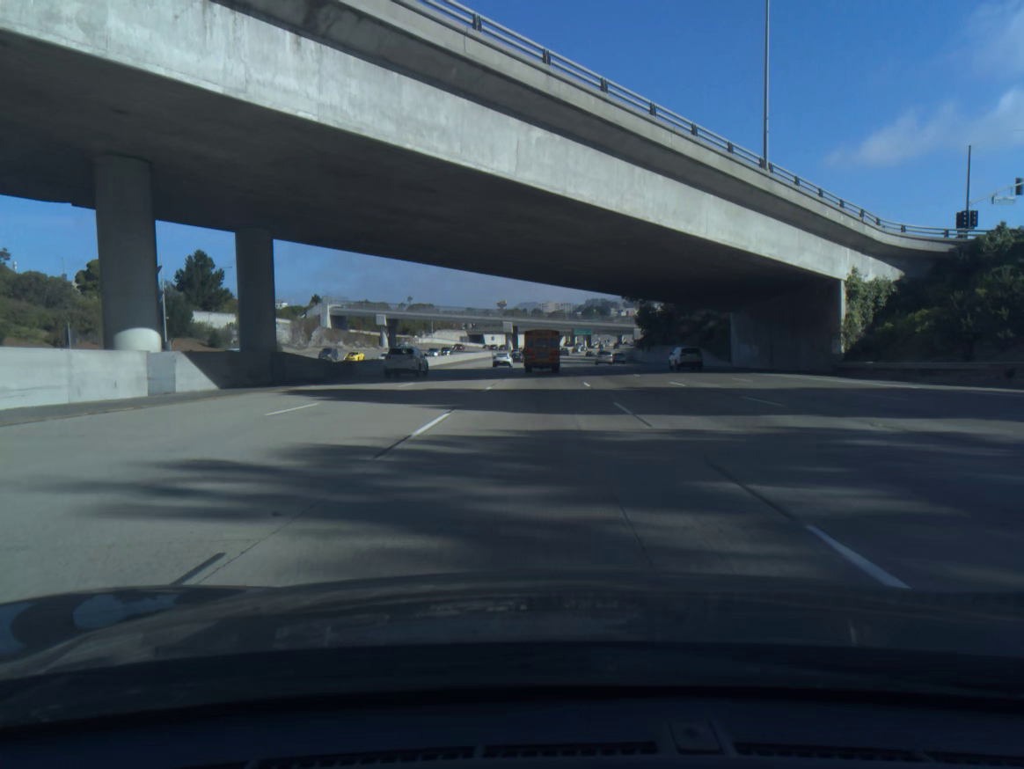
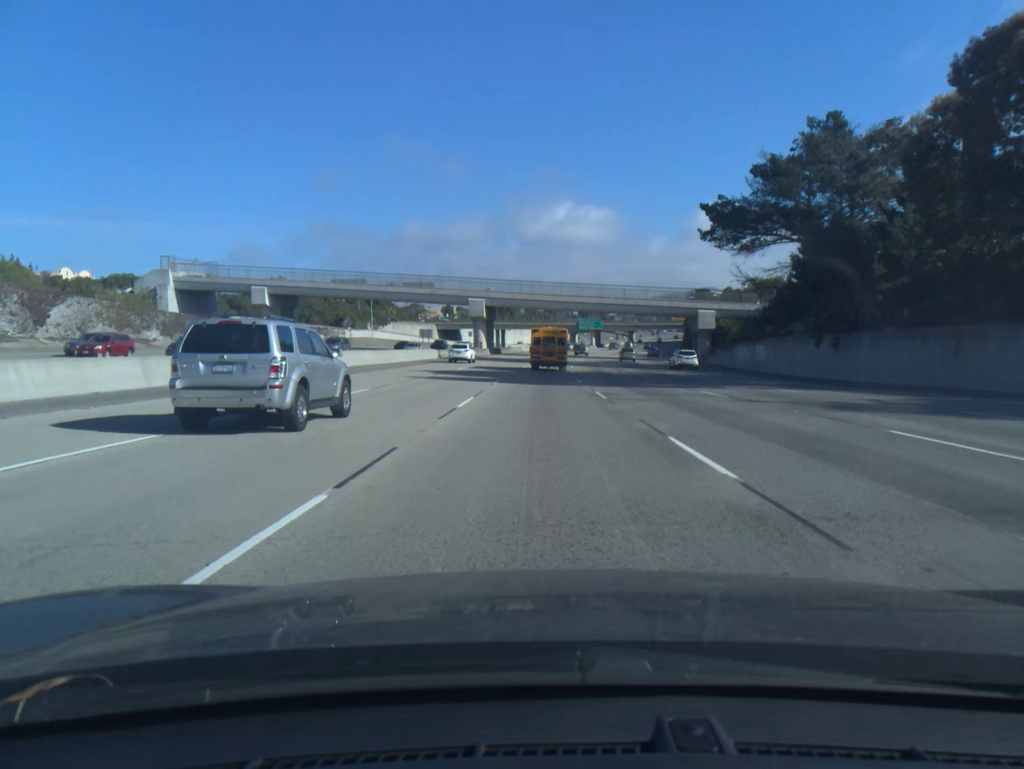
(0.0, +79.2) m; 0°
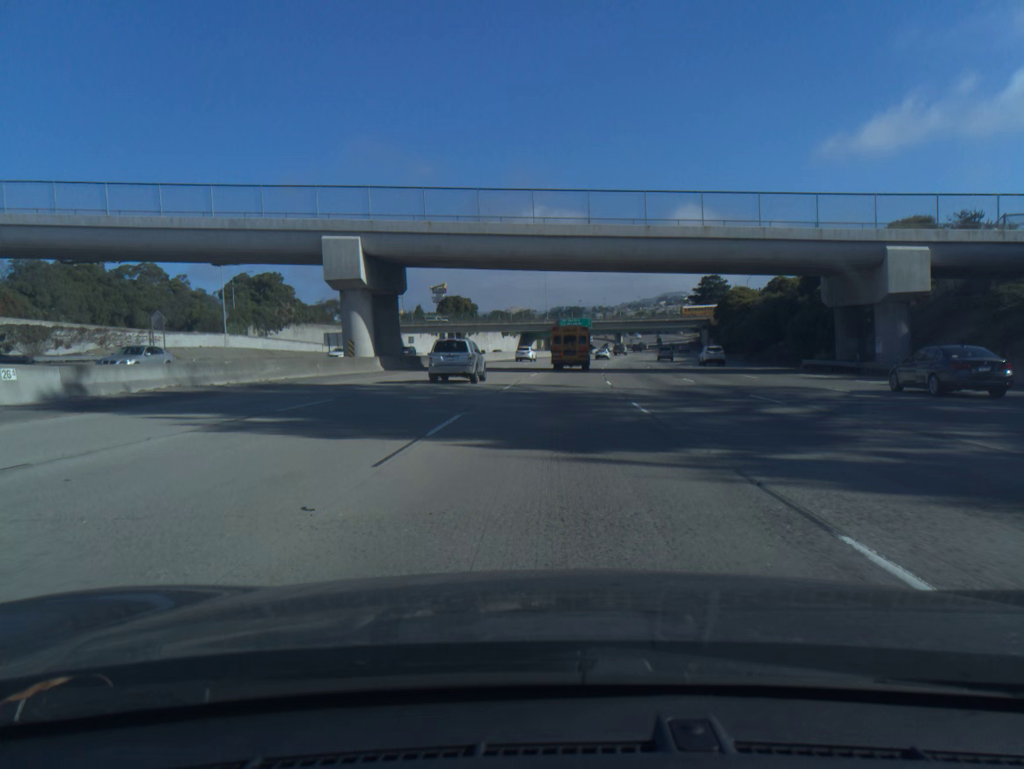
(+0.6, +62.8) m; +2°
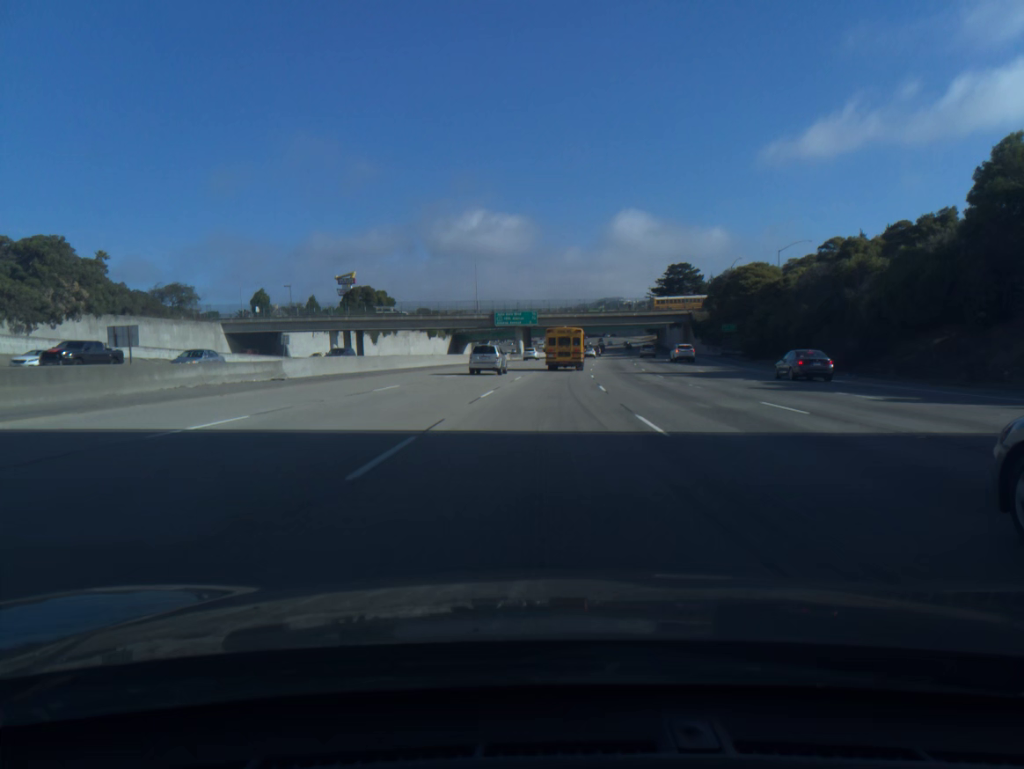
(+1.7, +46.7) m; +4°
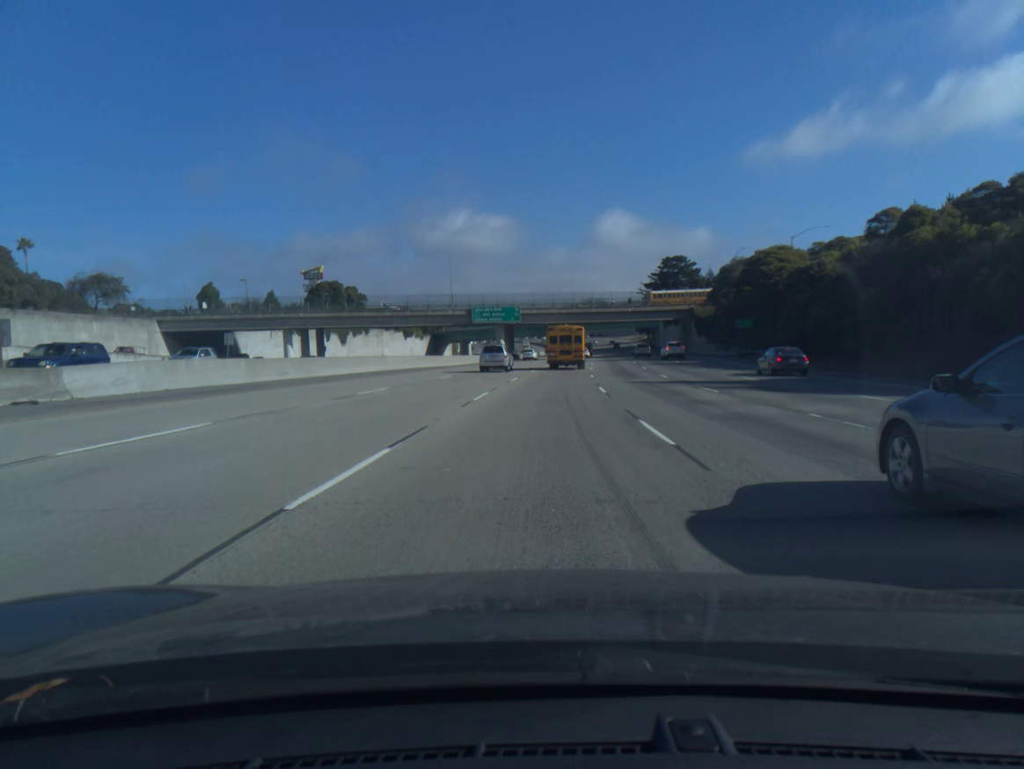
(+0.2, +15.6) m; +1°
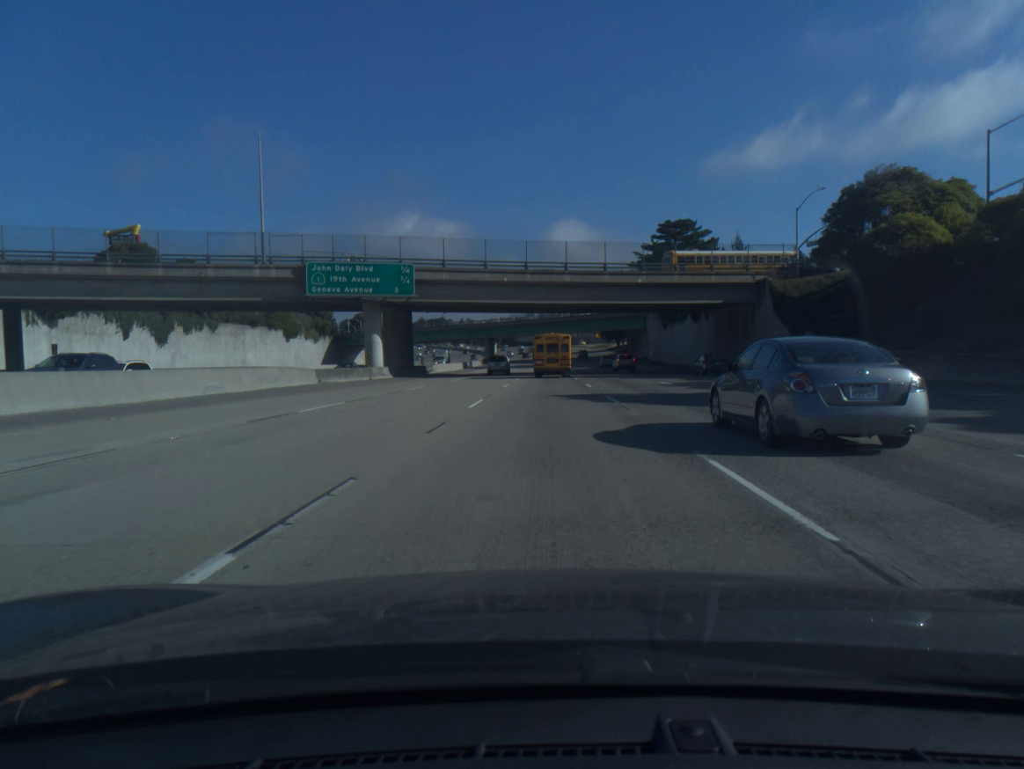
(+2.2, +62.4) m; +4°
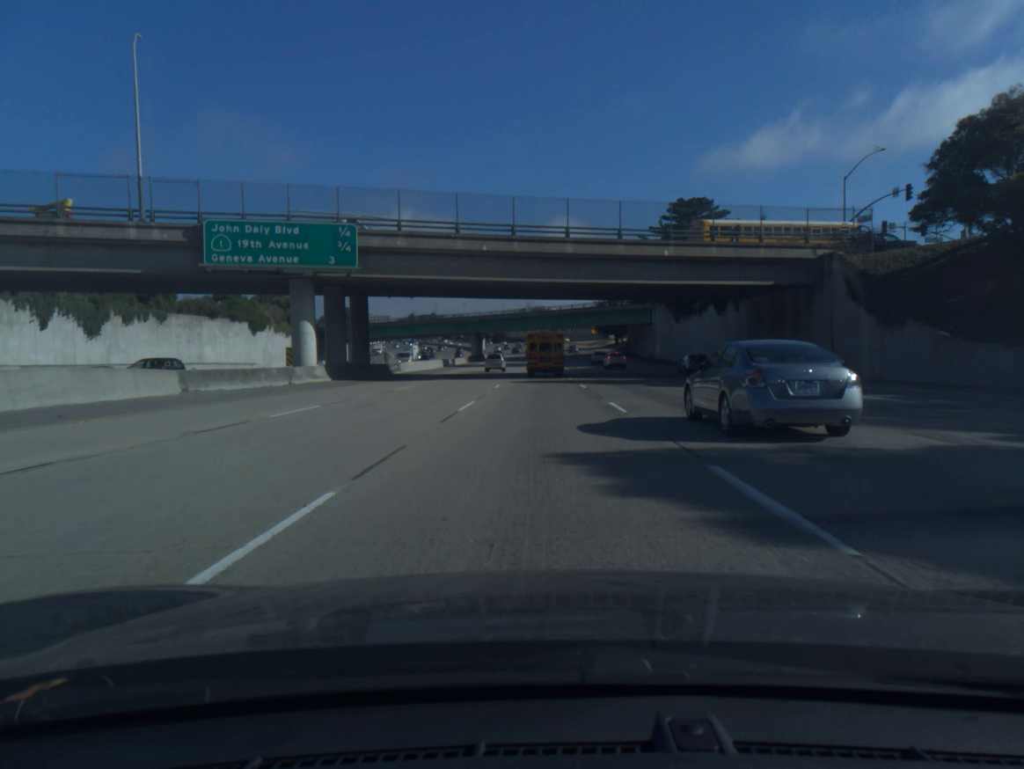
(+0.1, +15.6) m; +1°
